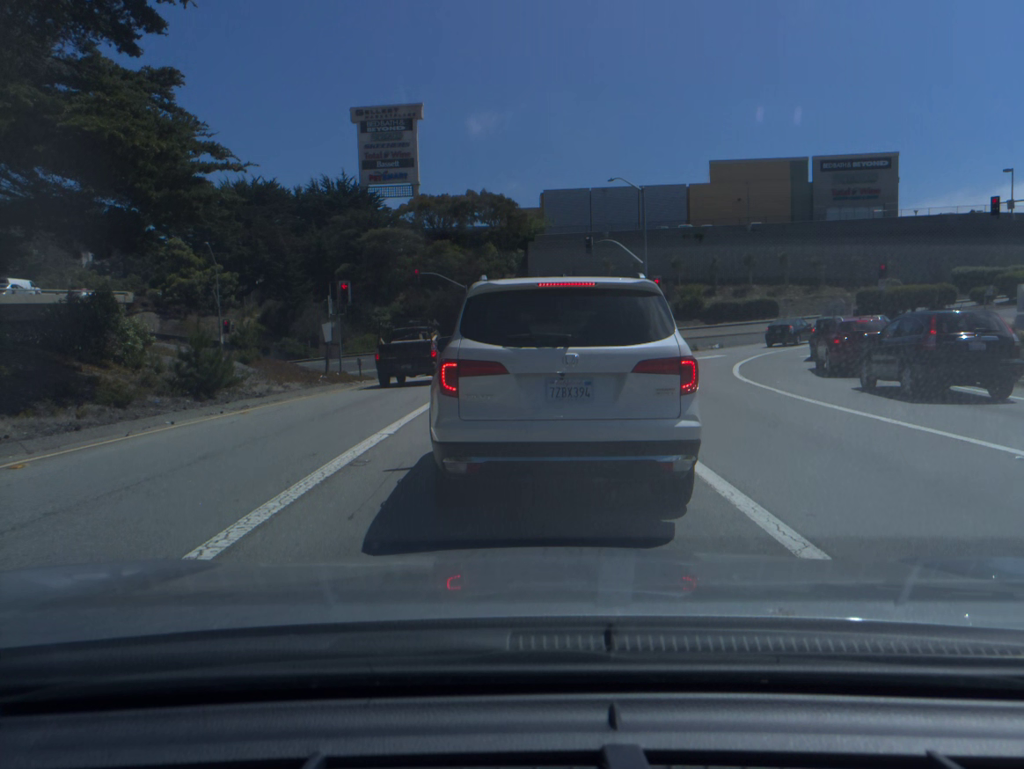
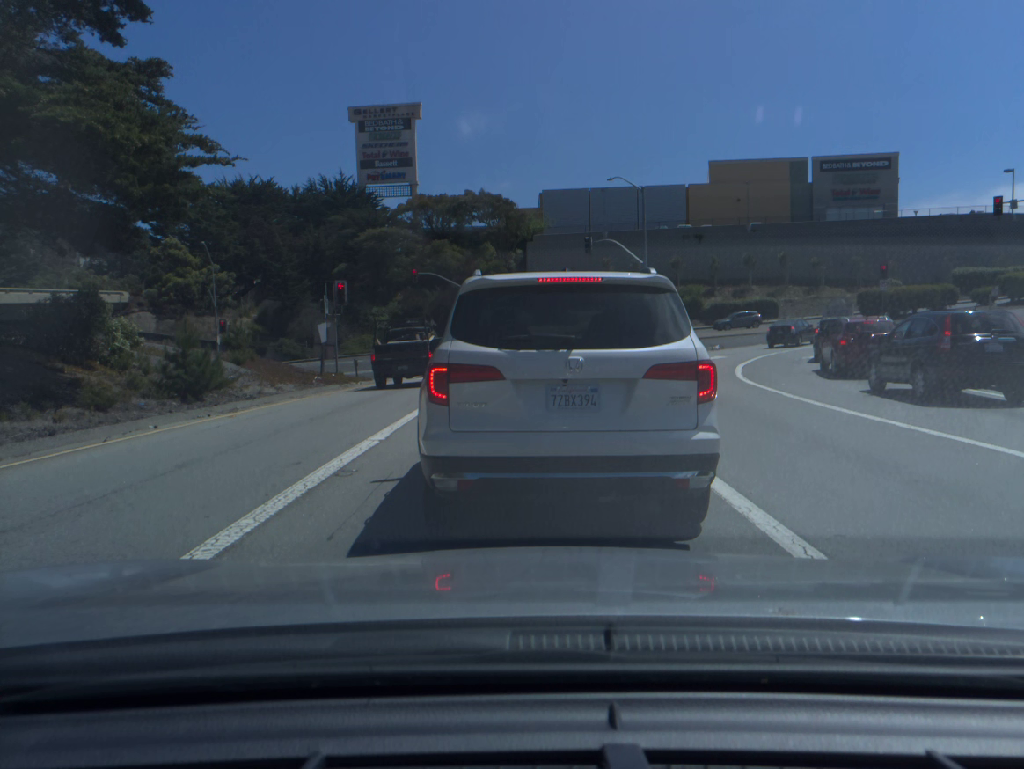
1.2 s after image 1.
(0.0, +0.6) m; 0°
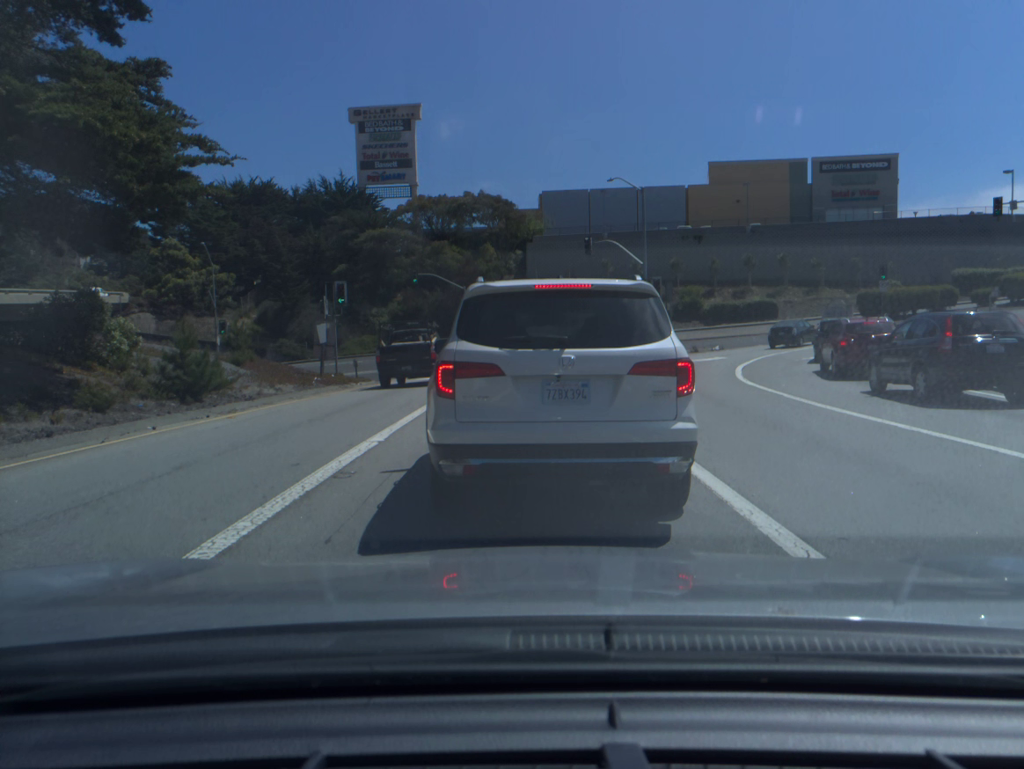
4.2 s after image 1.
(0.0, +0.1) m; 0°
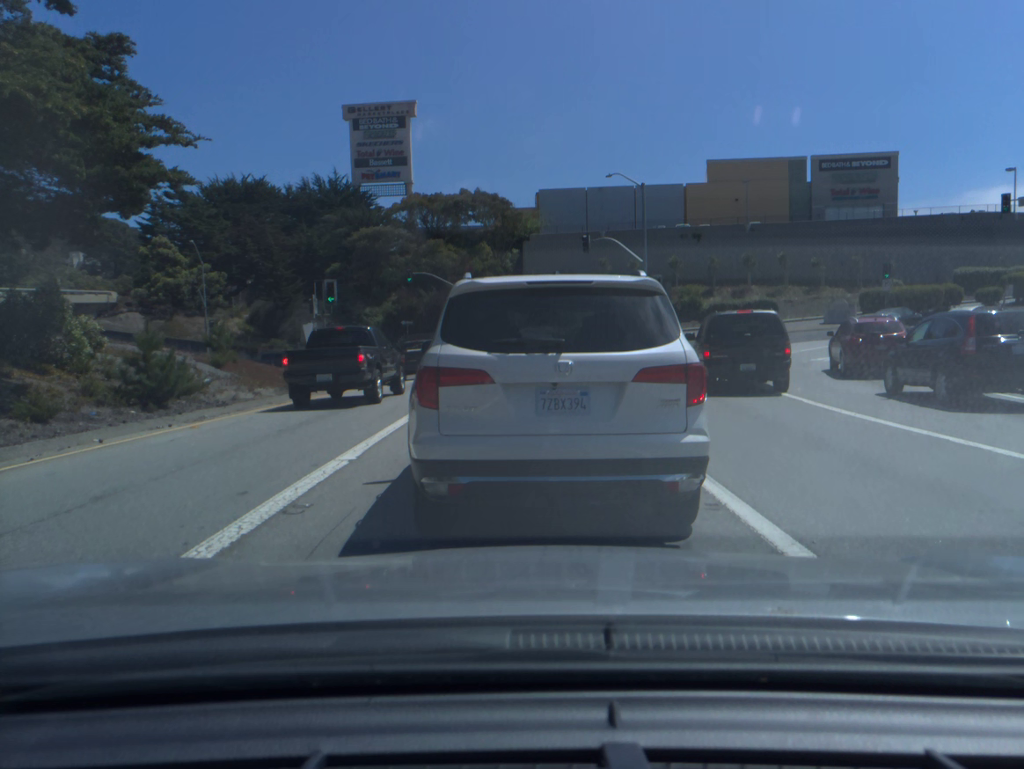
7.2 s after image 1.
(0.0, +1.4) m; 0°
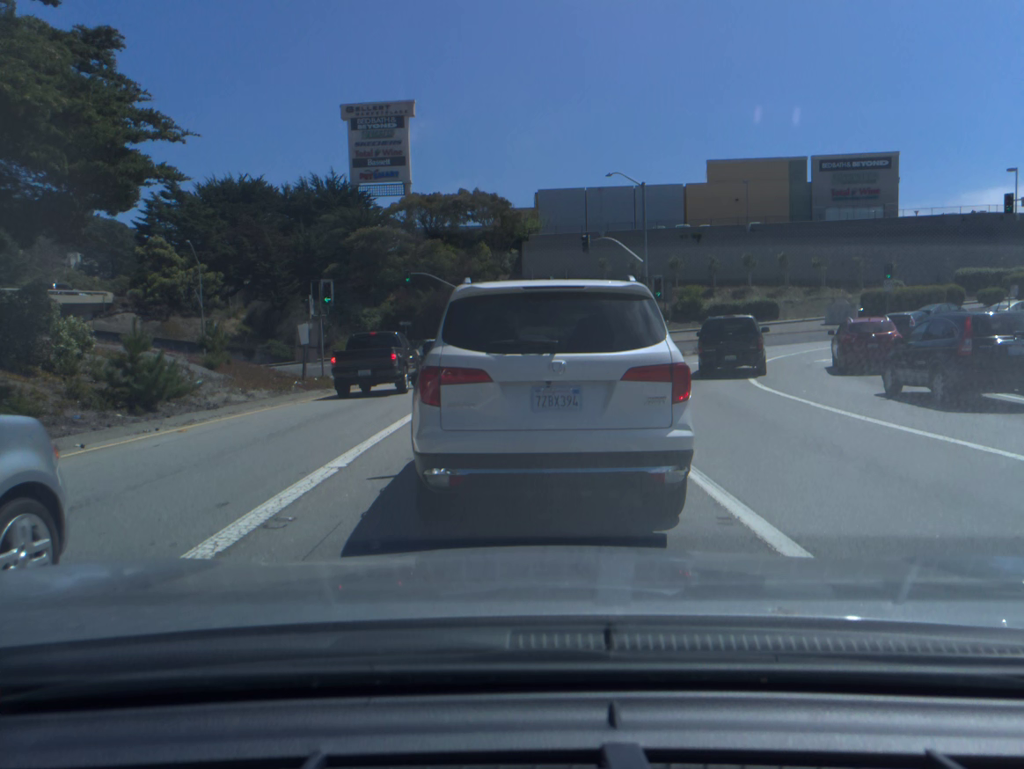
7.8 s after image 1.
(0.0, +0.4) m; 0°
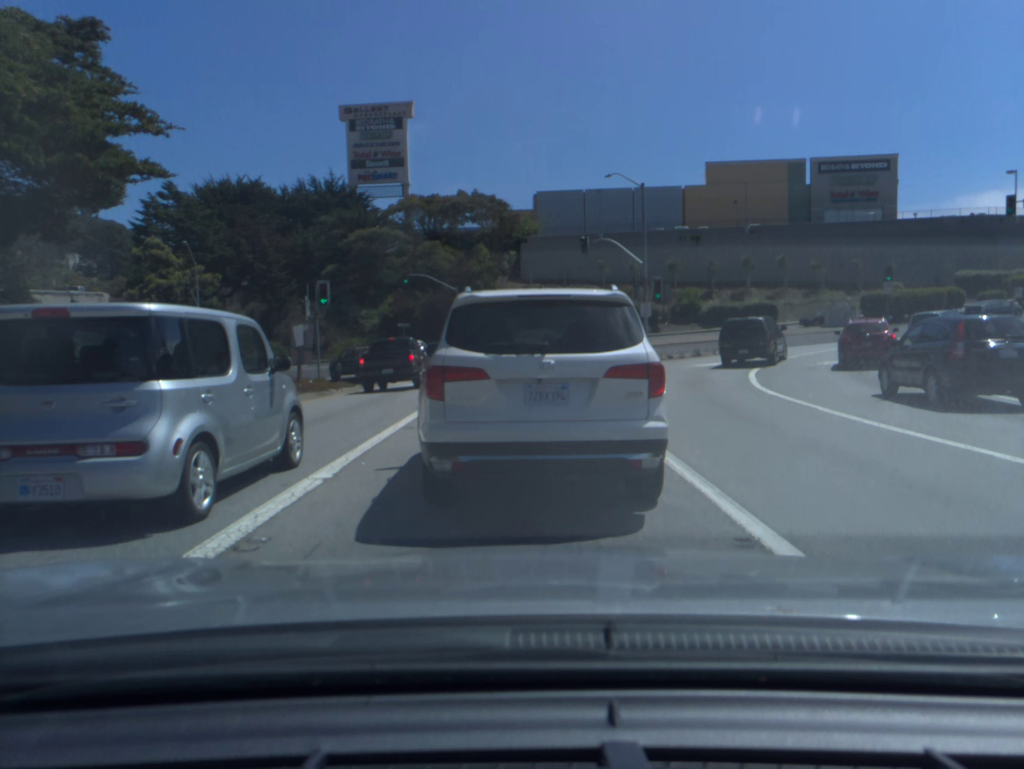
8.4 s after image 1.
(0.0, +0.5) m; 0°
